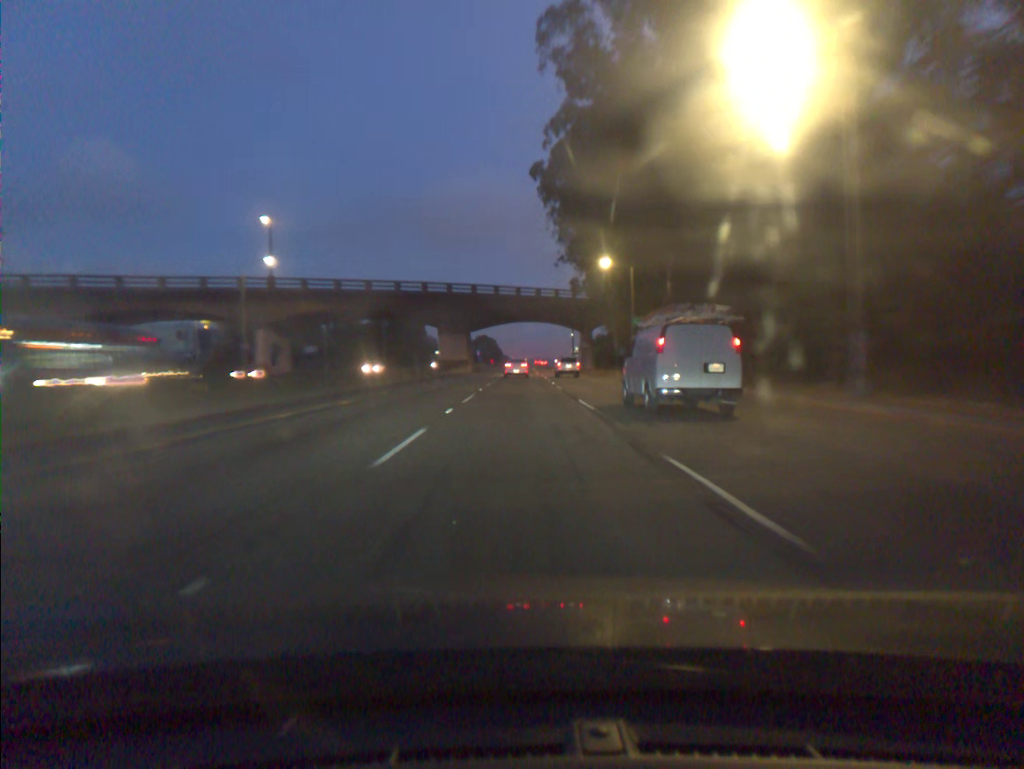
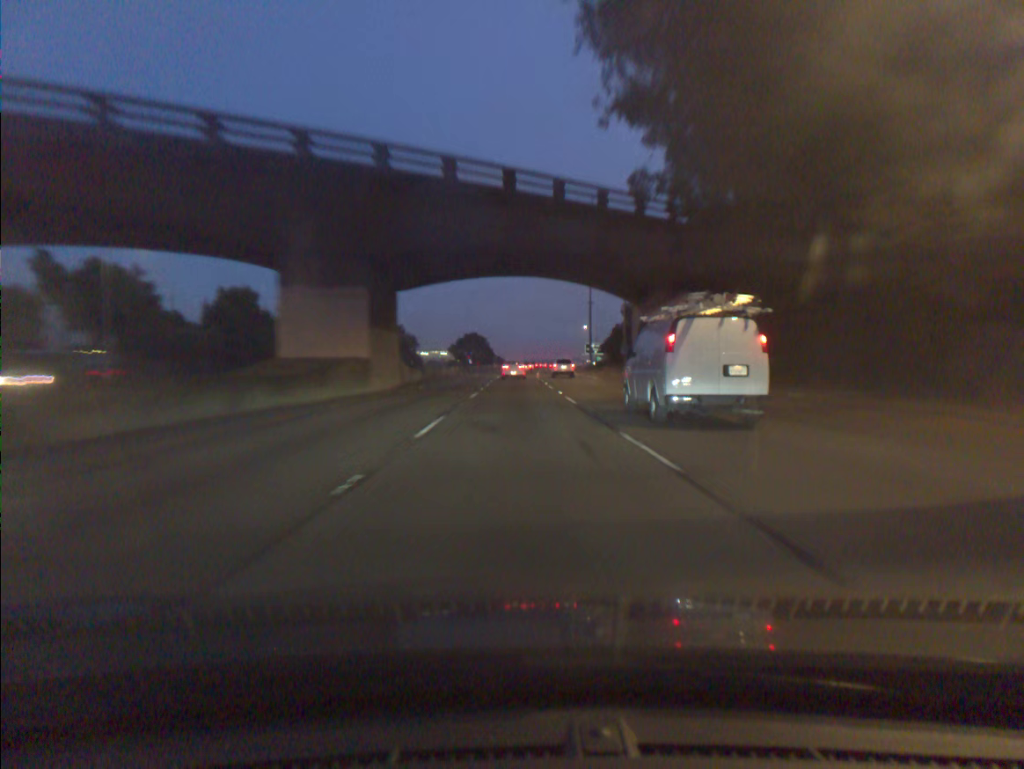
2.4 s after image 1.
(+0.1, +55.2) m; 0°
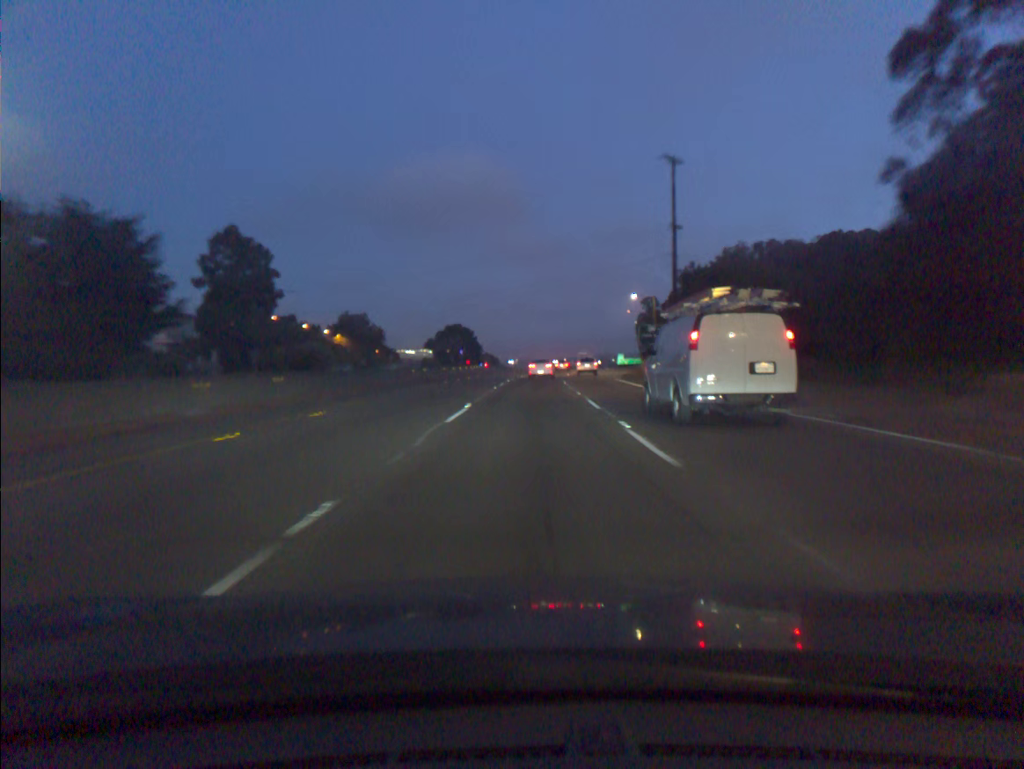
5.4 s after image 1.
(-0.1, +70.1) m; 0°
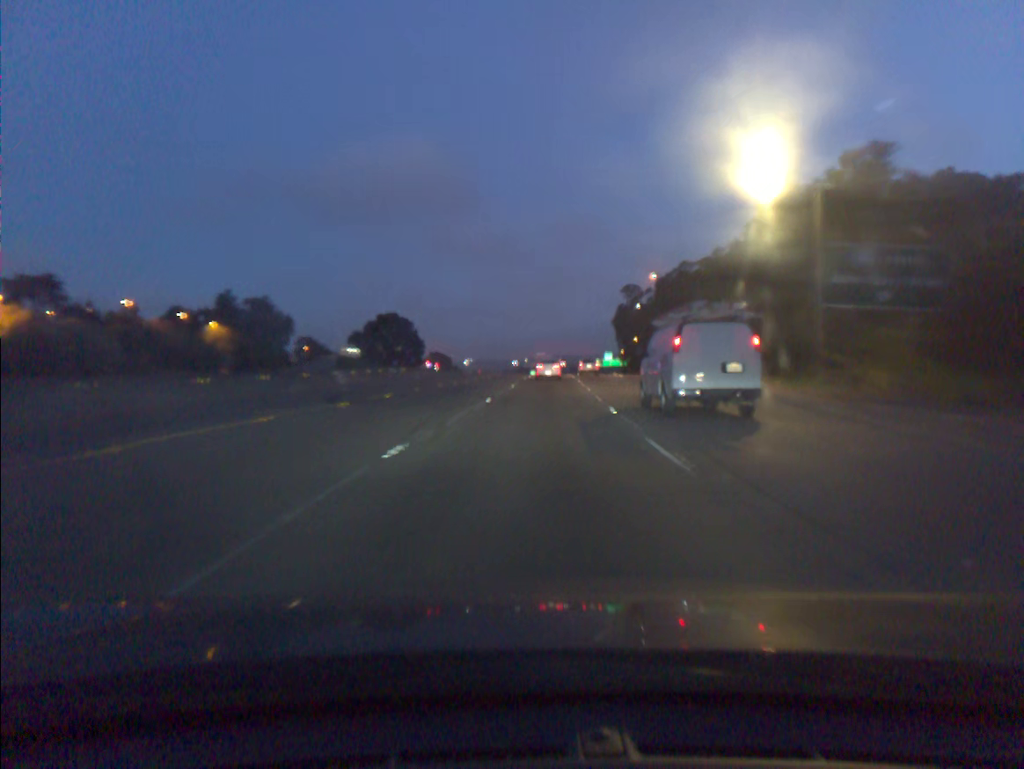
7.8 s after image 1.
(+1.4, +56.0) m; +3°
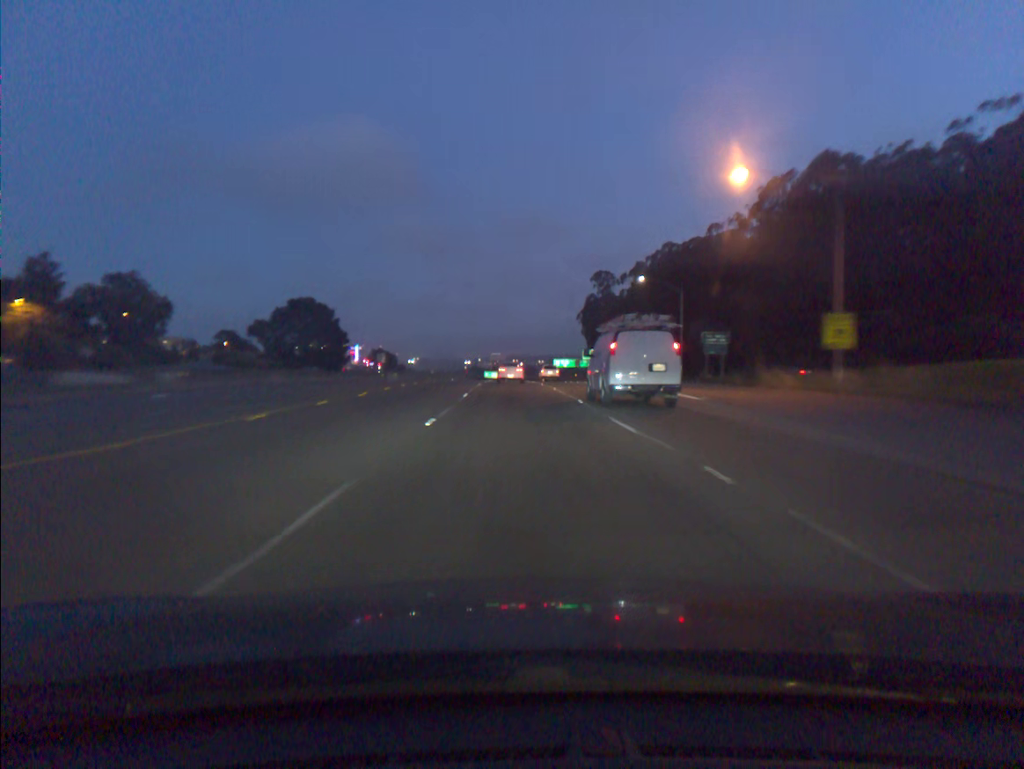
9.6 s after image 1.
(+1.4, +42.0) m; +3°
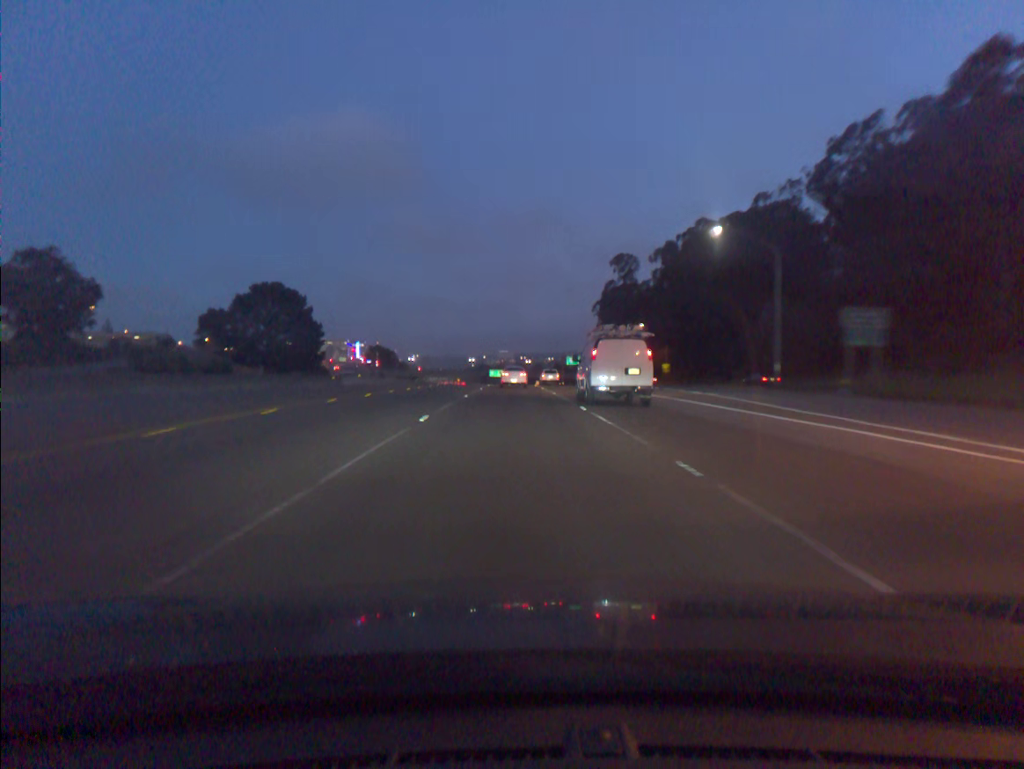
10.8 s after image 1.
(-0.1, +28.0) m; -1°
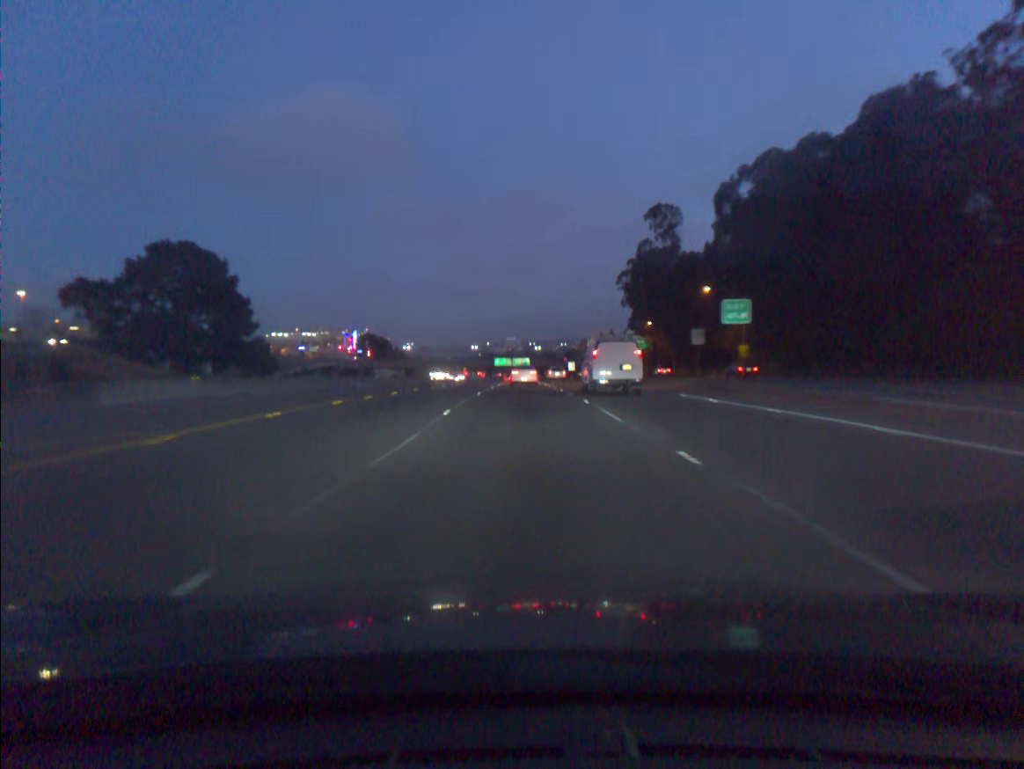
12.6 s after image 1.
(-0.4, +42.0) m; -1°
